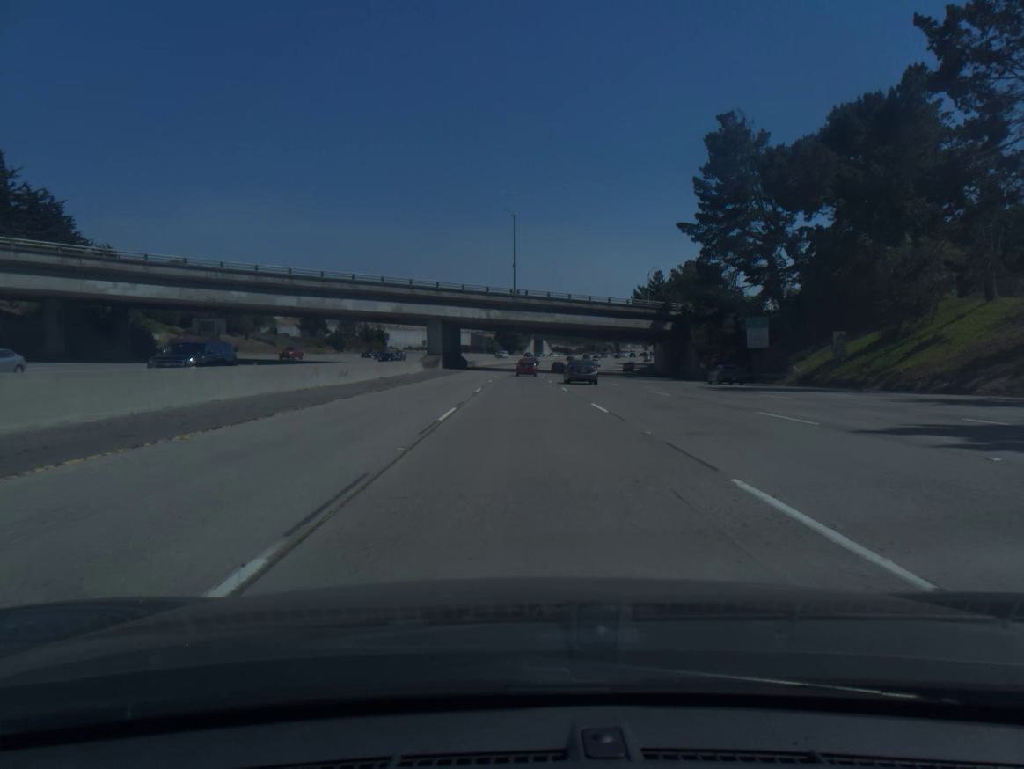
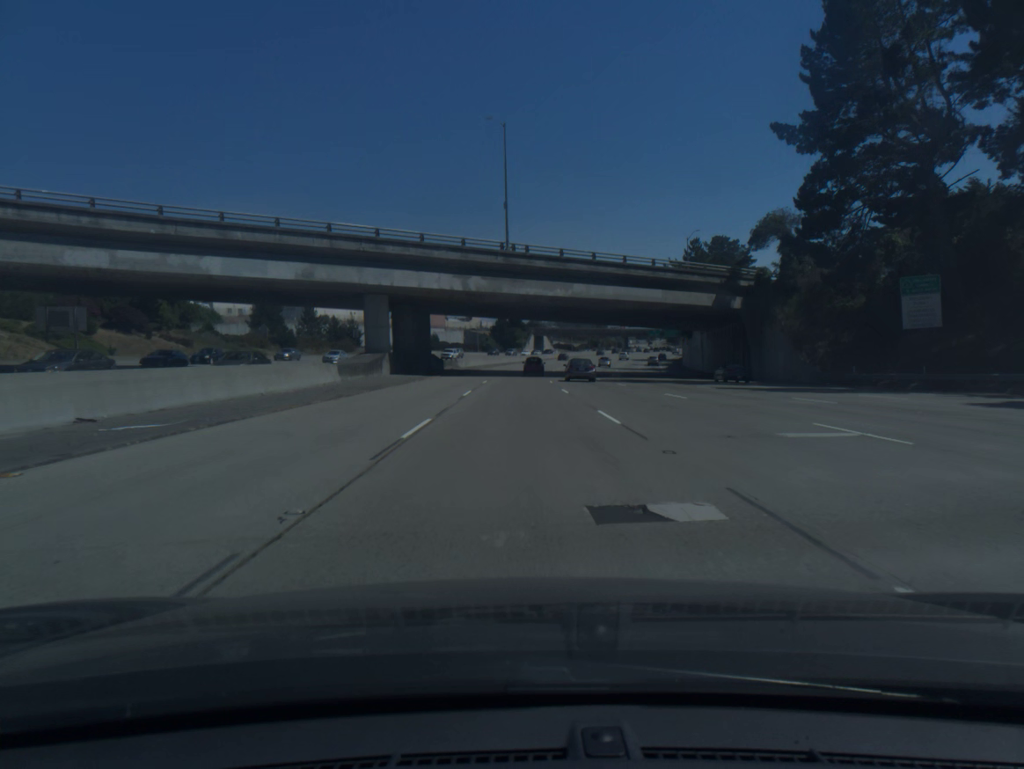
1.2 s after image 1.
(0.0, +33.0) m; 0°
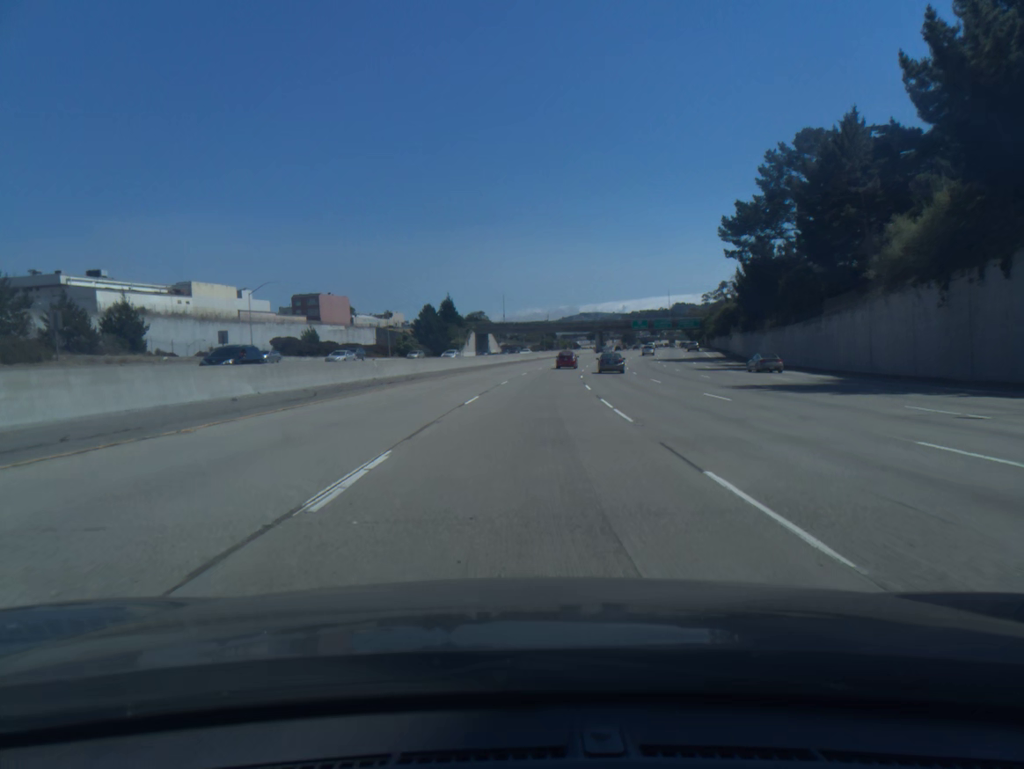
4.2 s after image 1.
(+1.4, +83.3) m; +4°
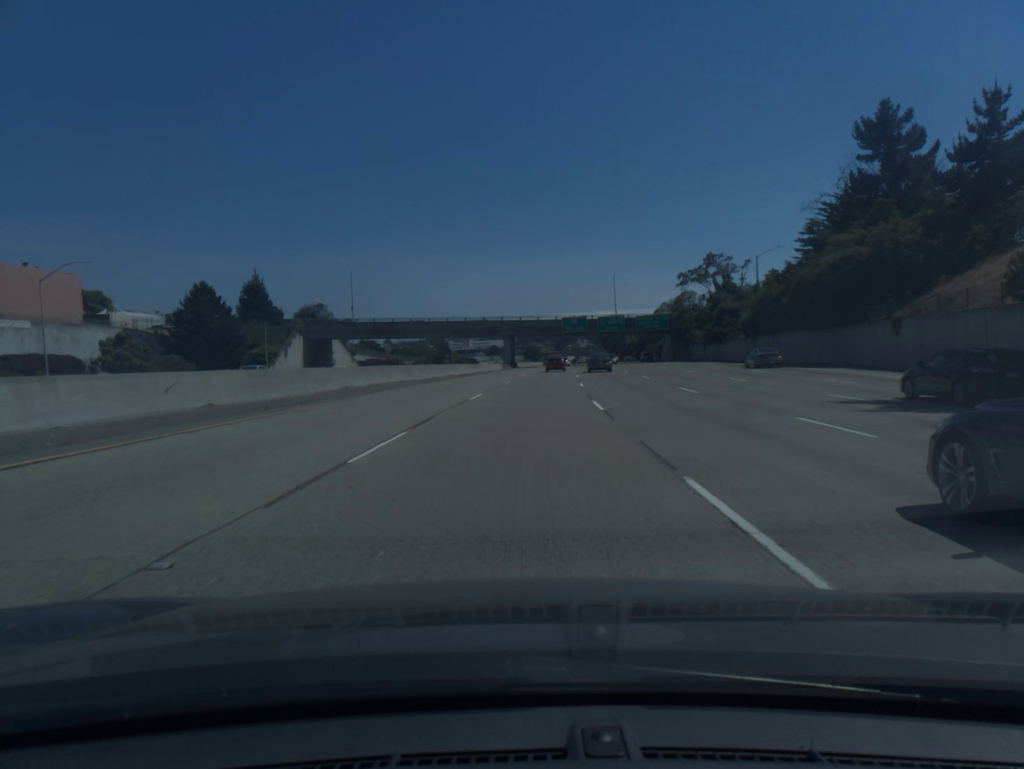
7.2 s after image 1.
(+6.0, +83.8) m; +8°
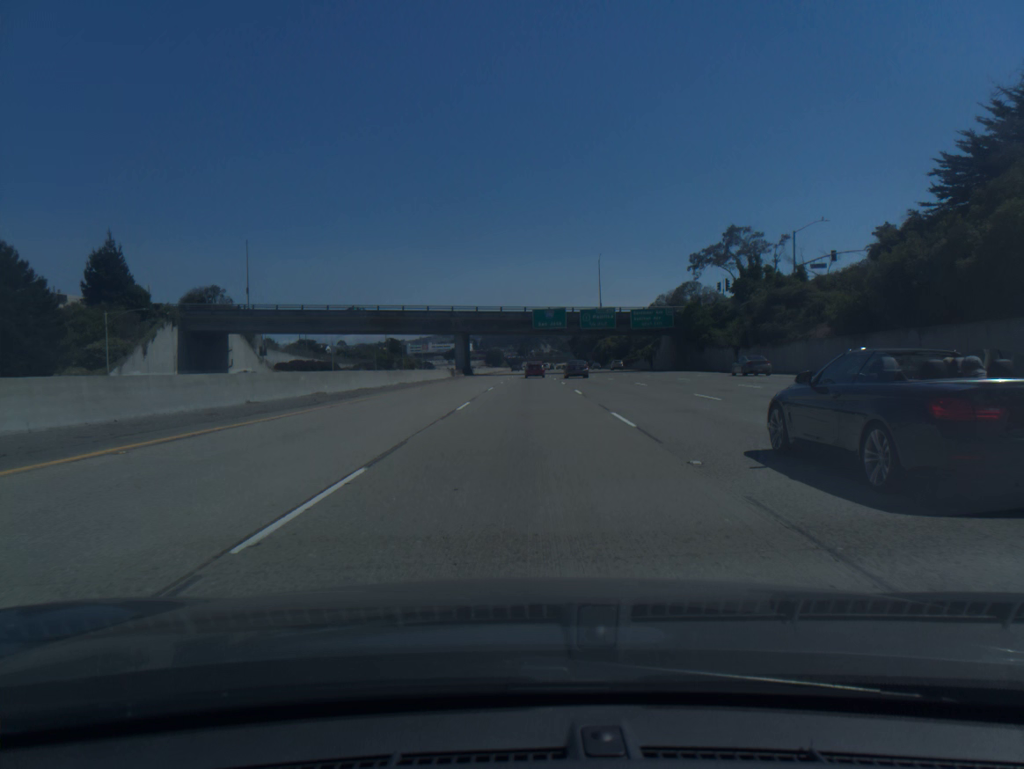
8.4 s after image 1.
(+0.8, +33.6) m; +3°
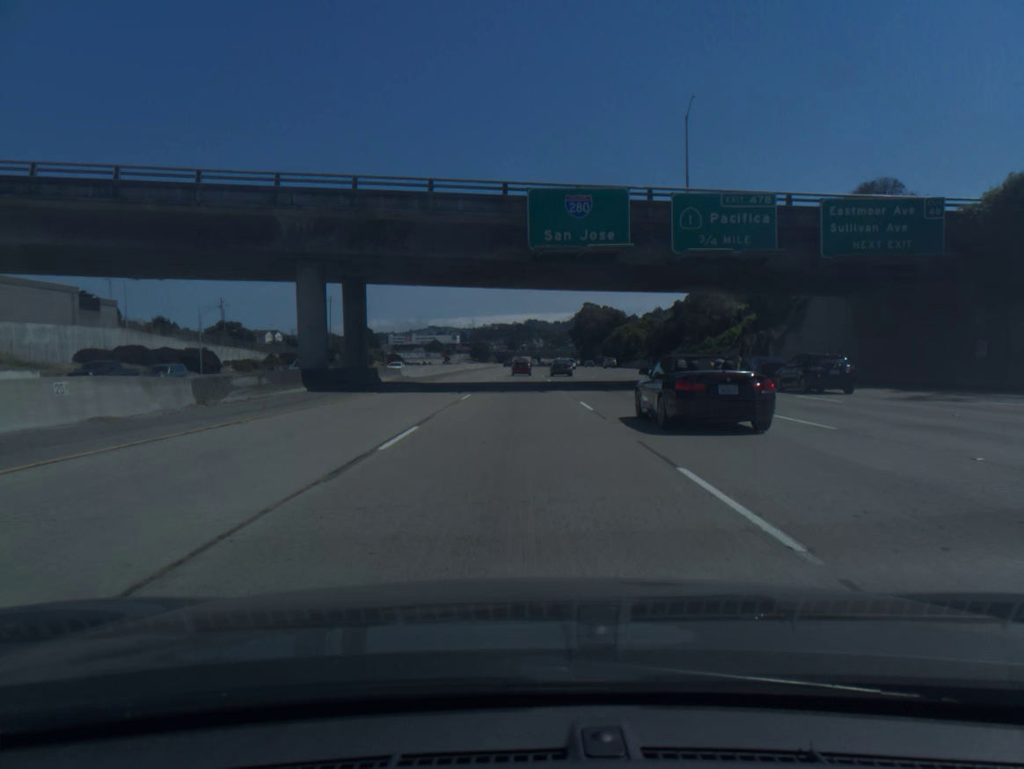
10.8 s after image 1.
(+1.2, +67.6) m; +1°
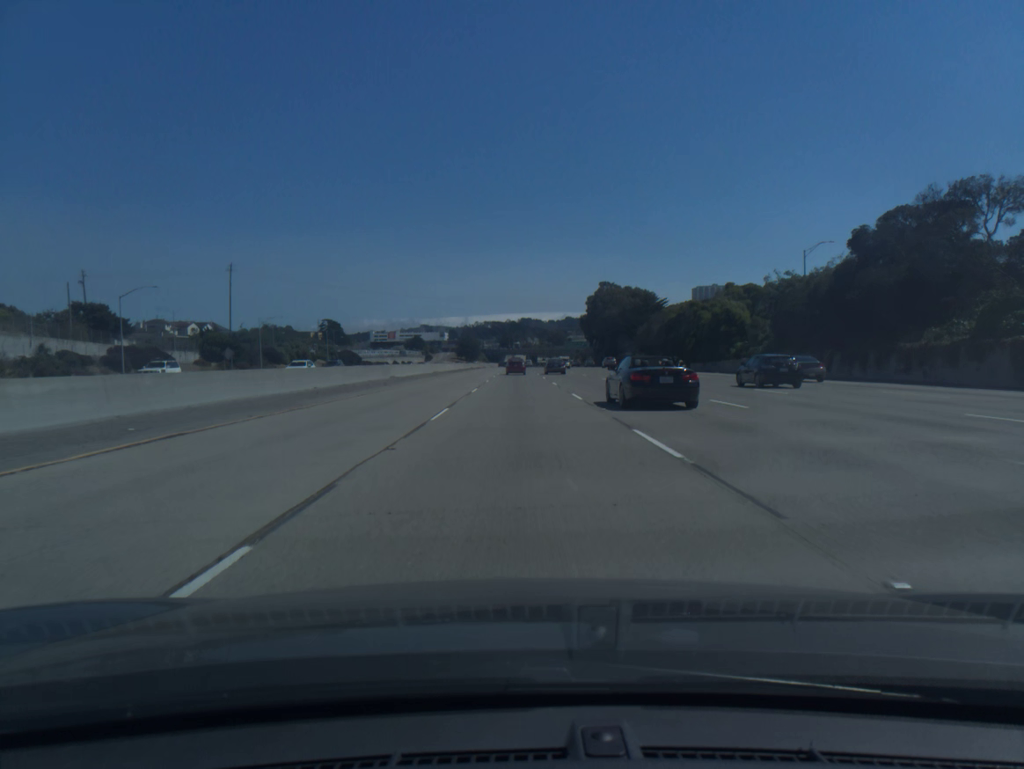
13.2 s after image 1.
(+0.1, +68.4) m; +1°
